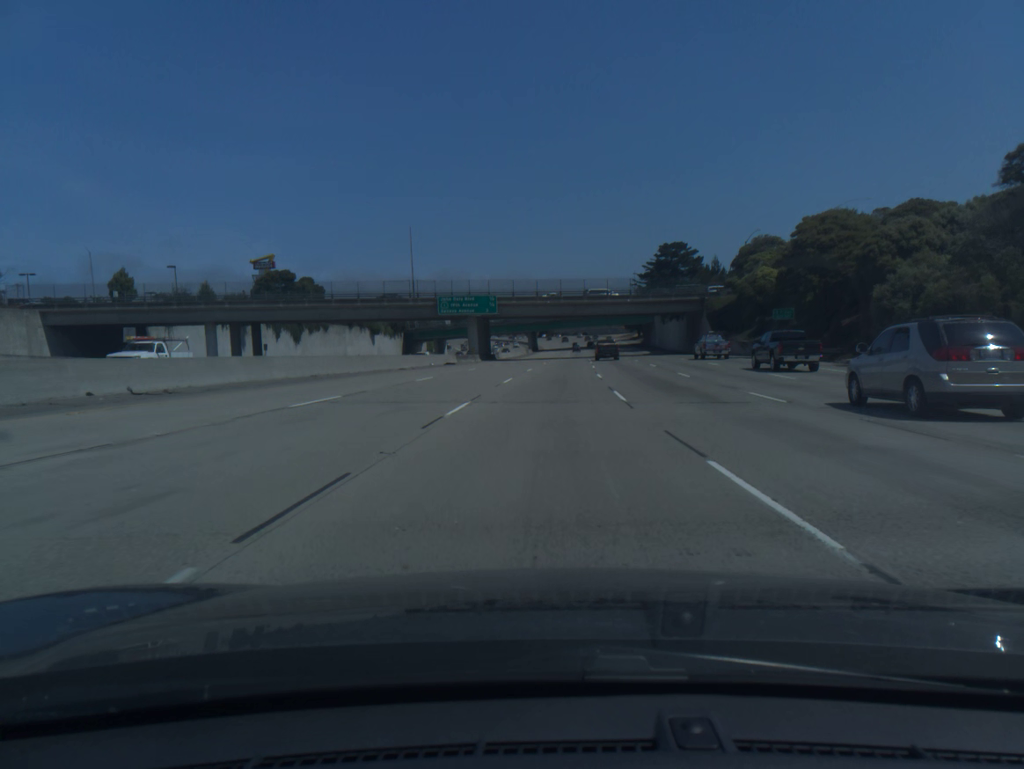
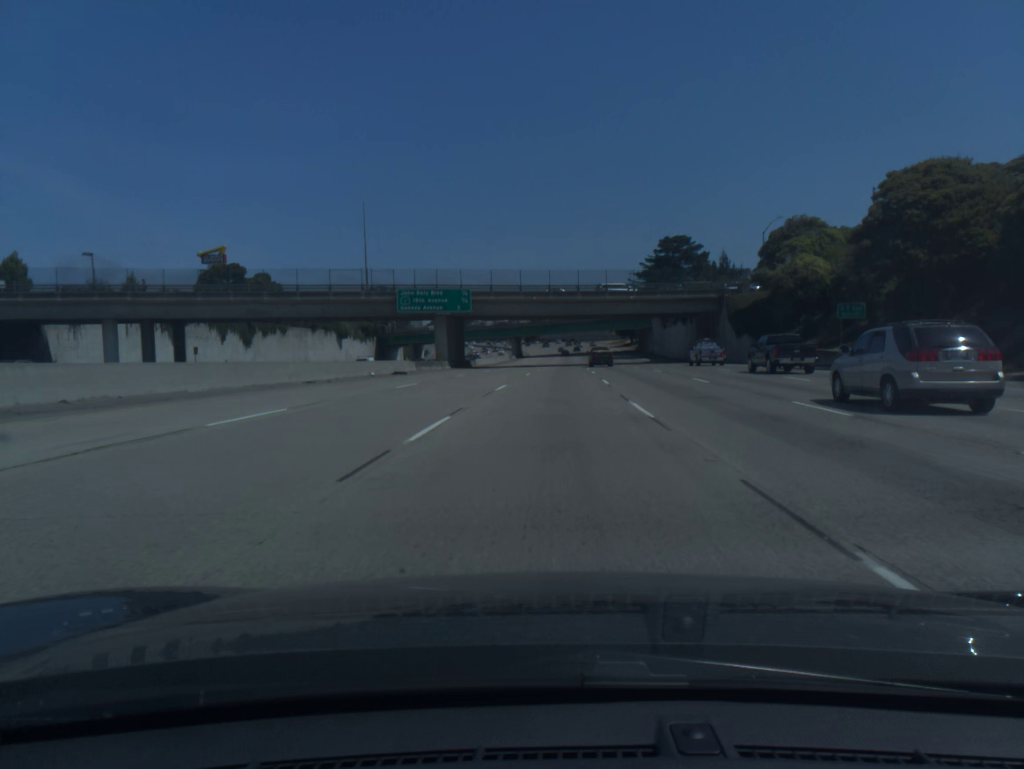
(+0.2, +18.4) m; +1°
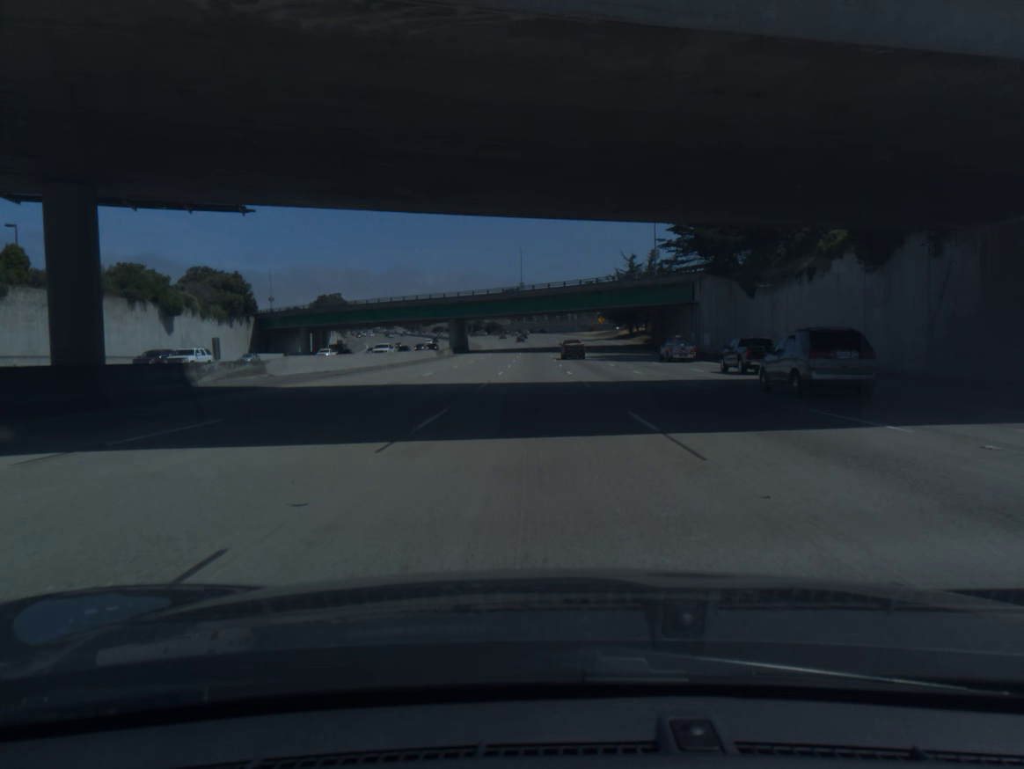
(+2.2, +73.4) m; +2°
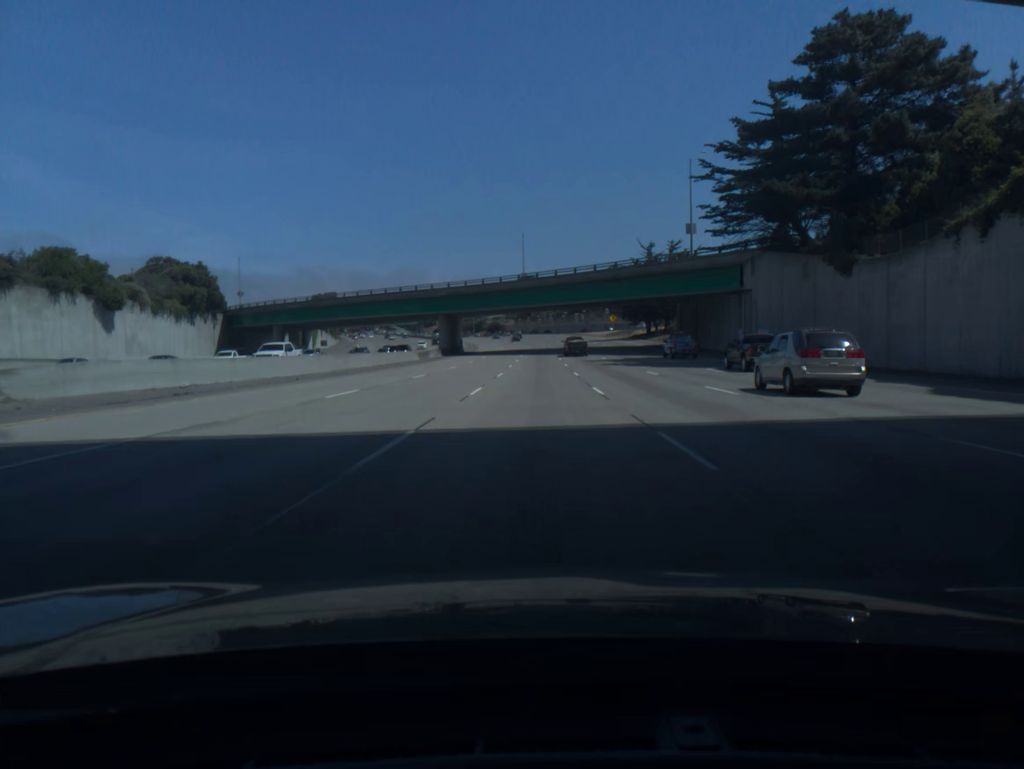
(0.0, +18.3) m; 0°
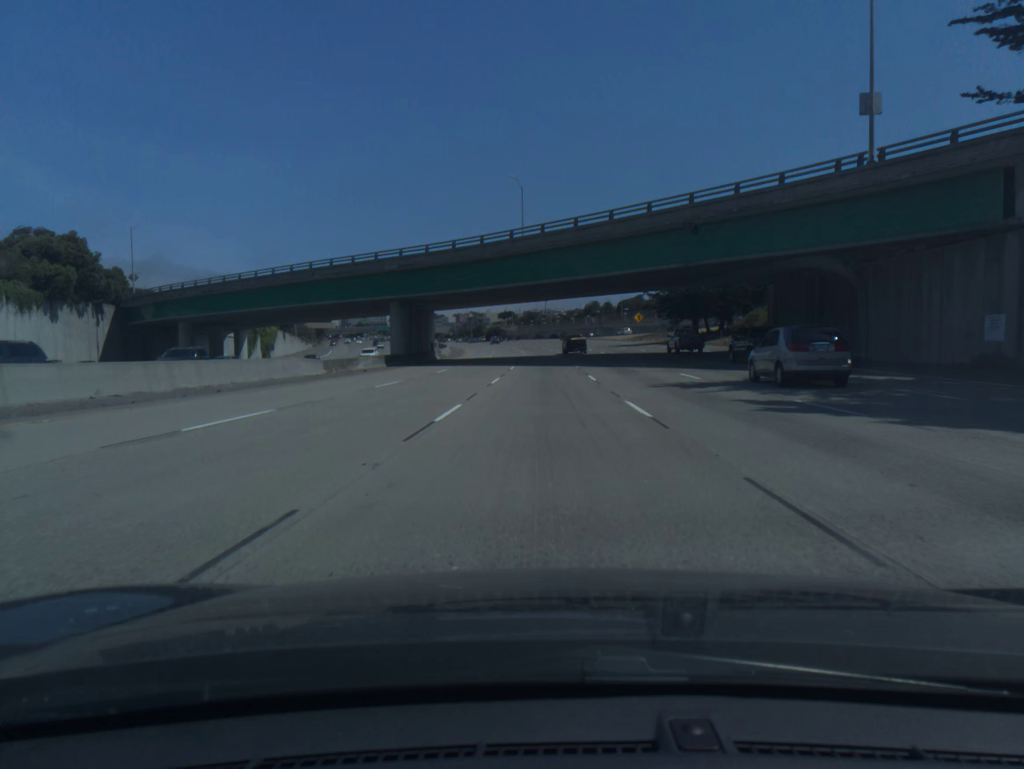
(-0.2, +36.7) m; 0°
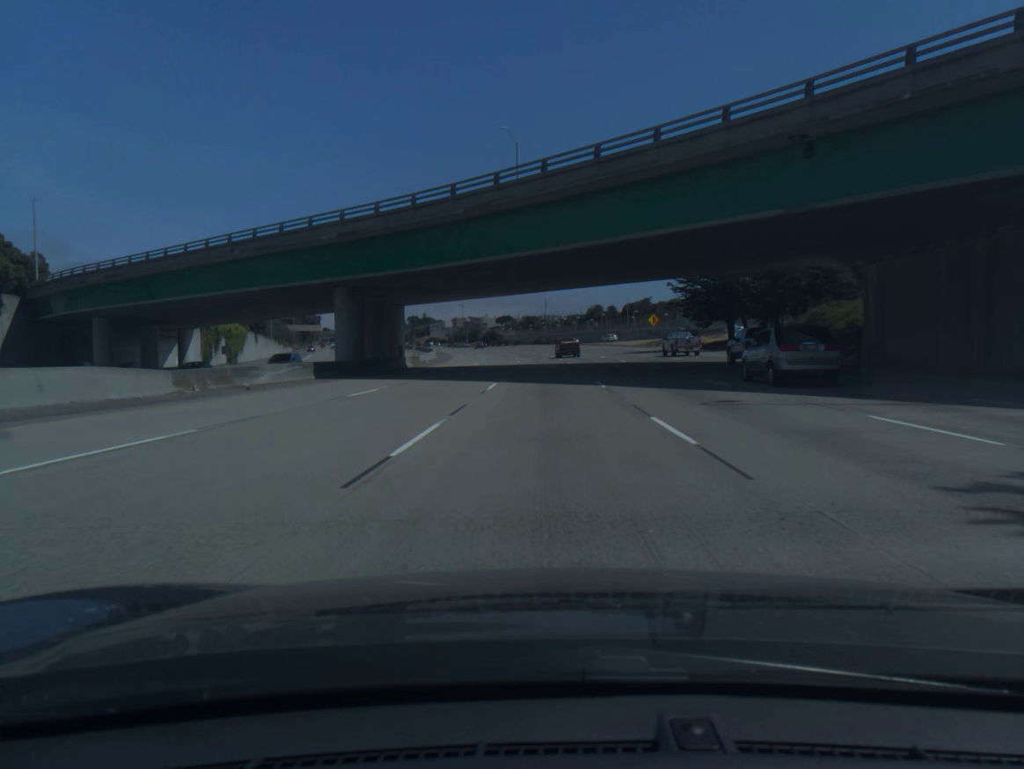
(0.0, +18.3) m; 0°
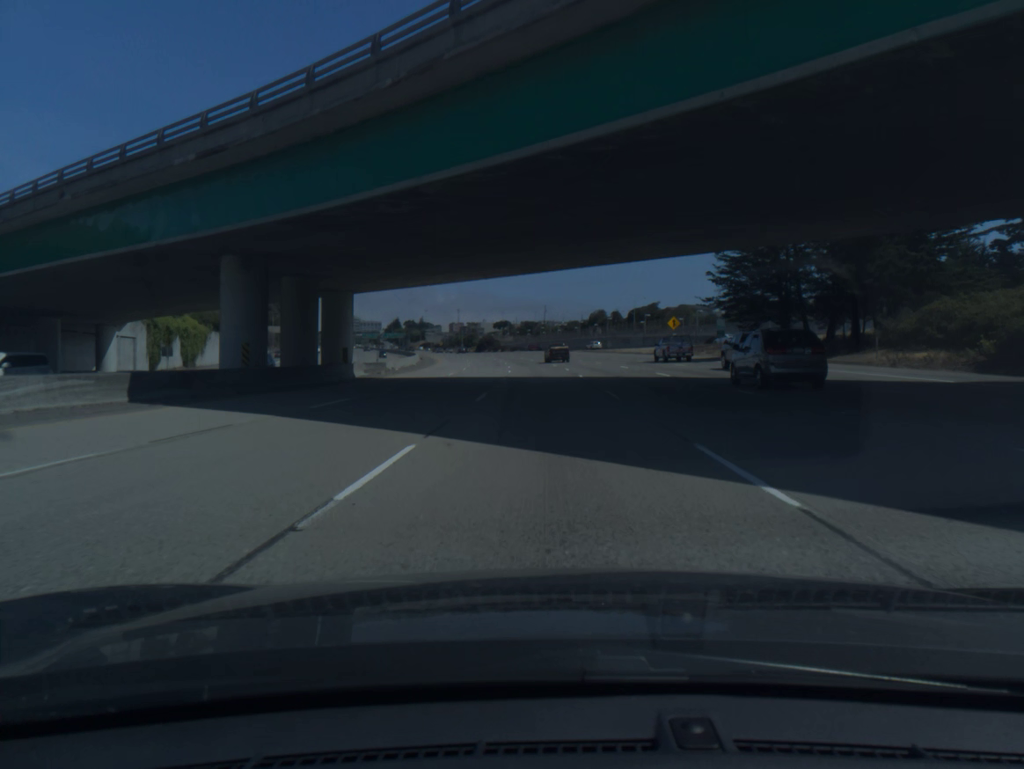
(0.0, +18.3) m; 0°
